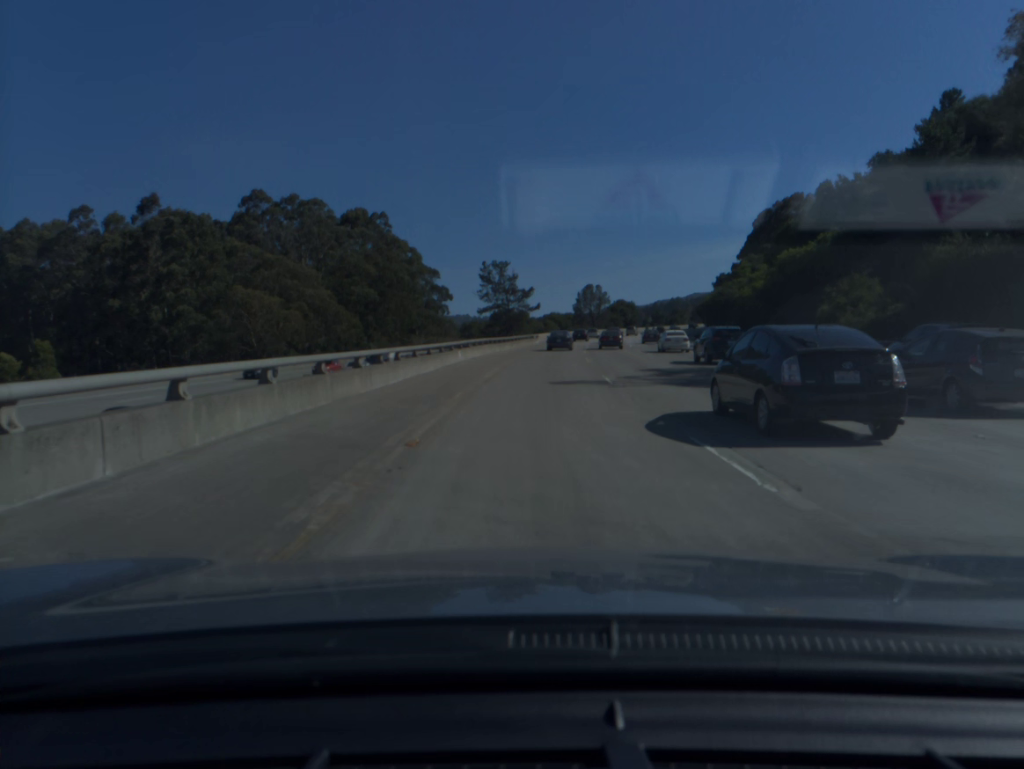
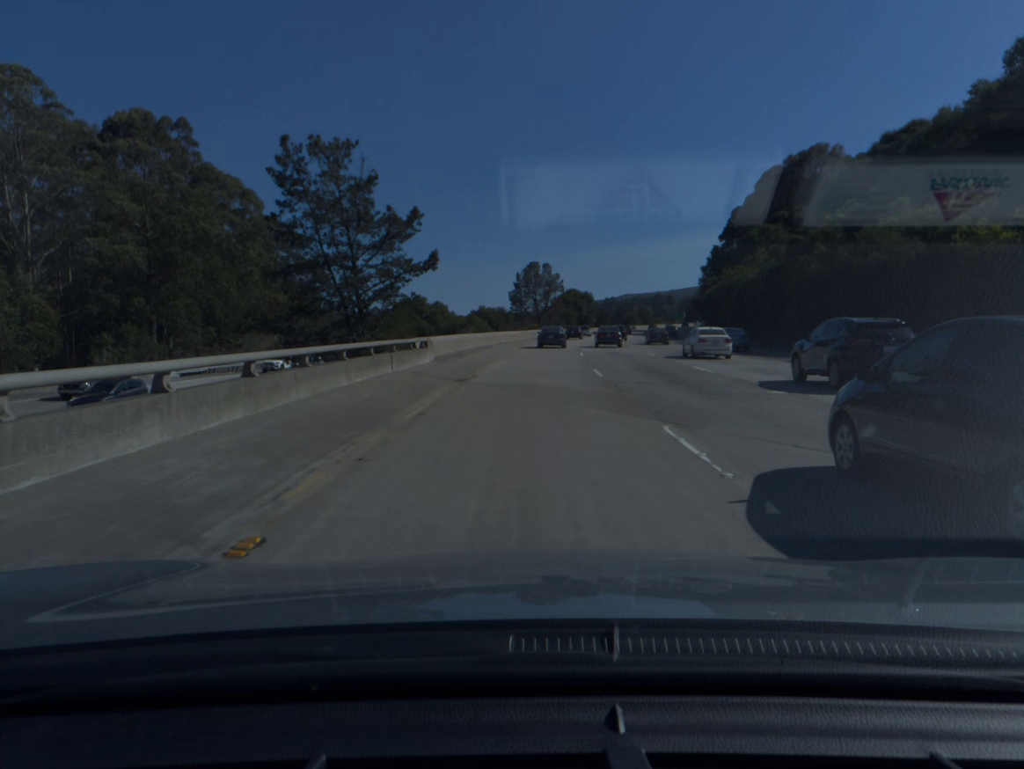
(+2.5, +57.8) m; +5°
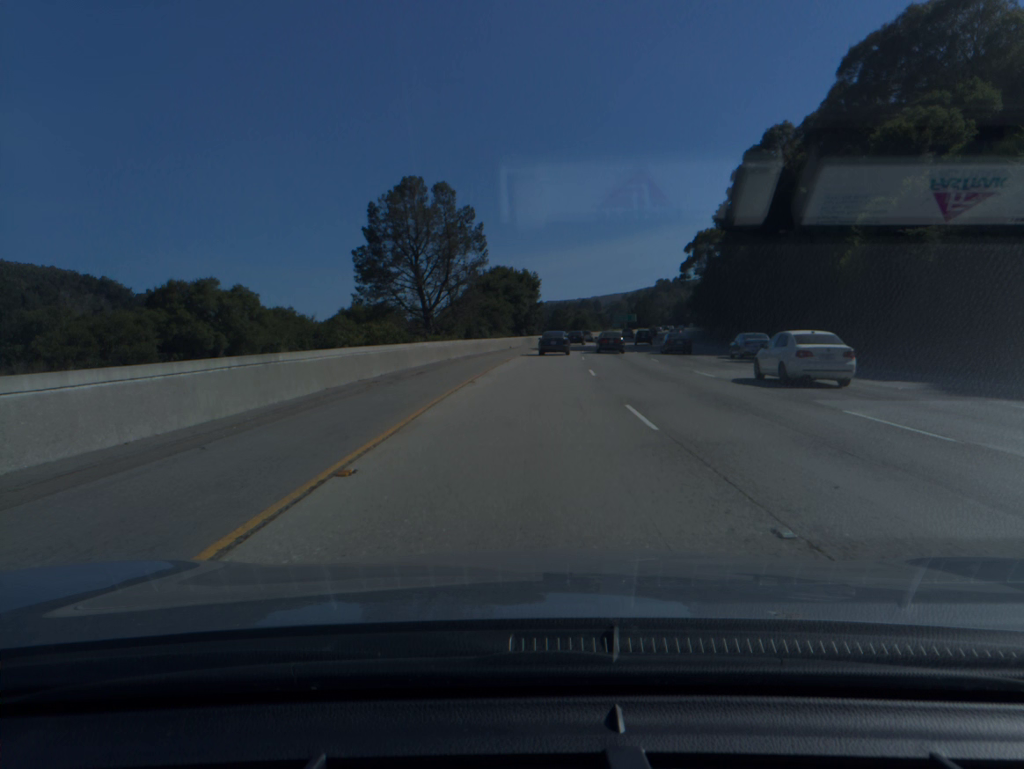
(+3.6, +73.2) m; +6°
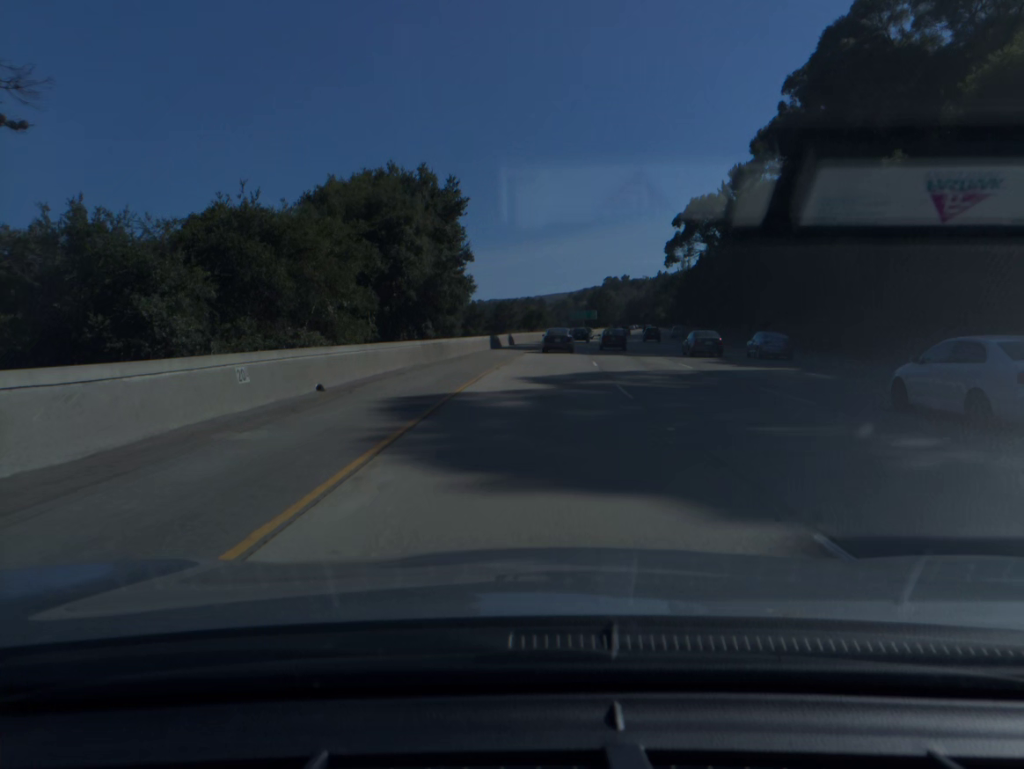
(+1.8, +53.1) m; +4°
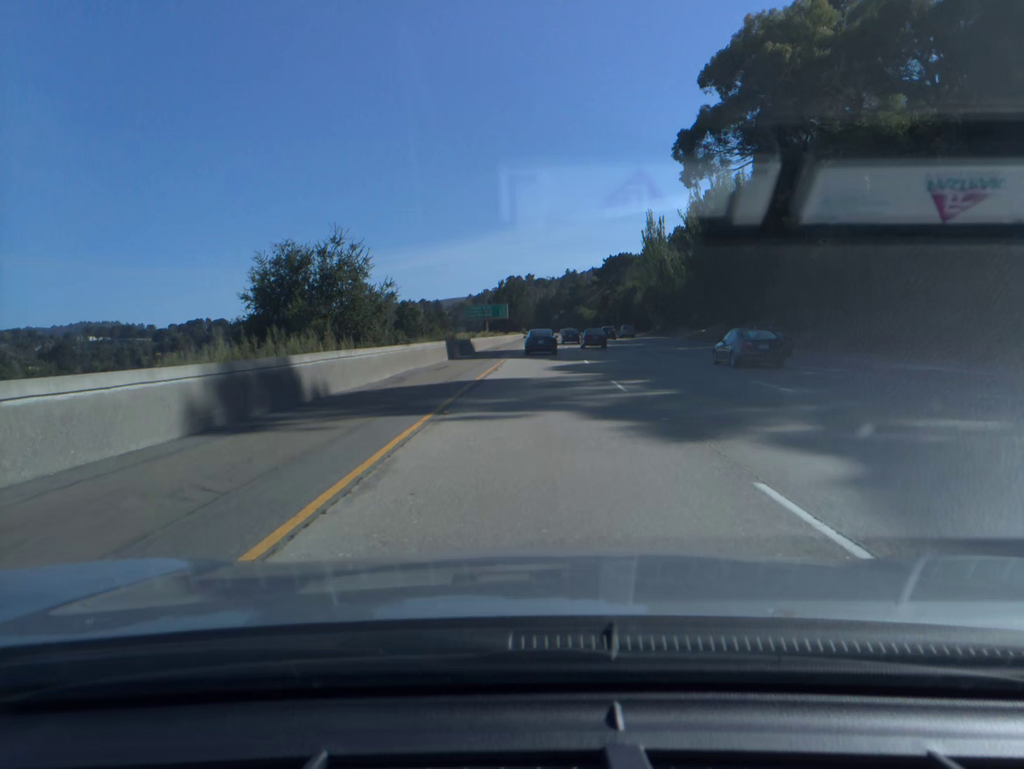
(+5.6, +86.4) m; +7°
